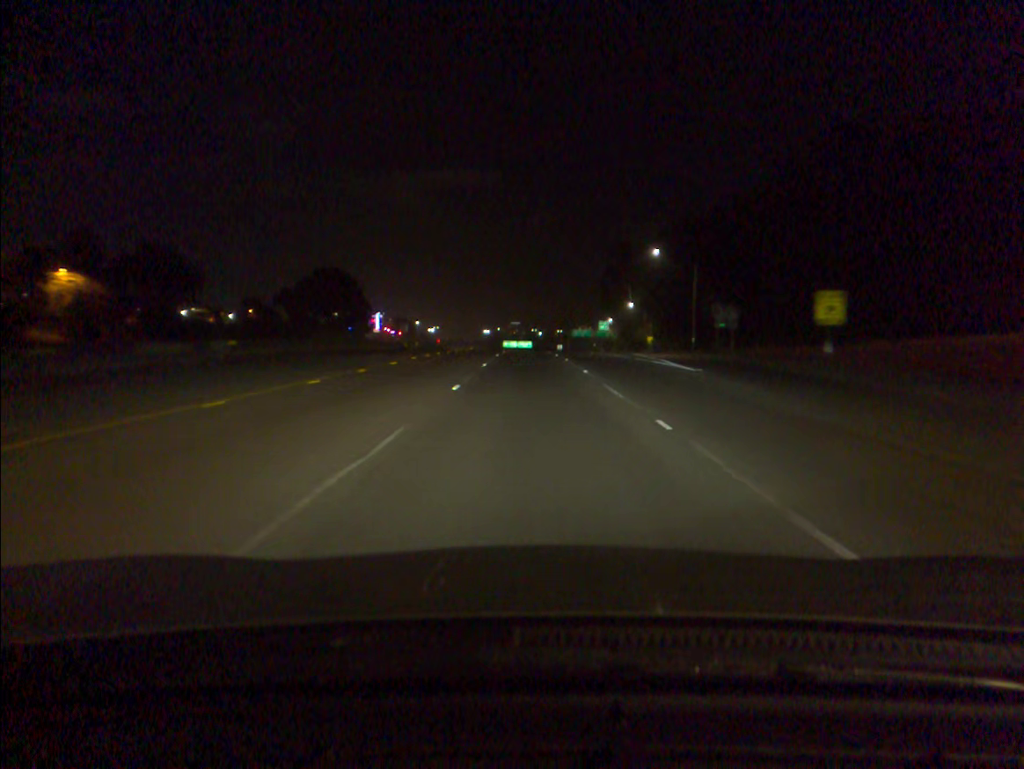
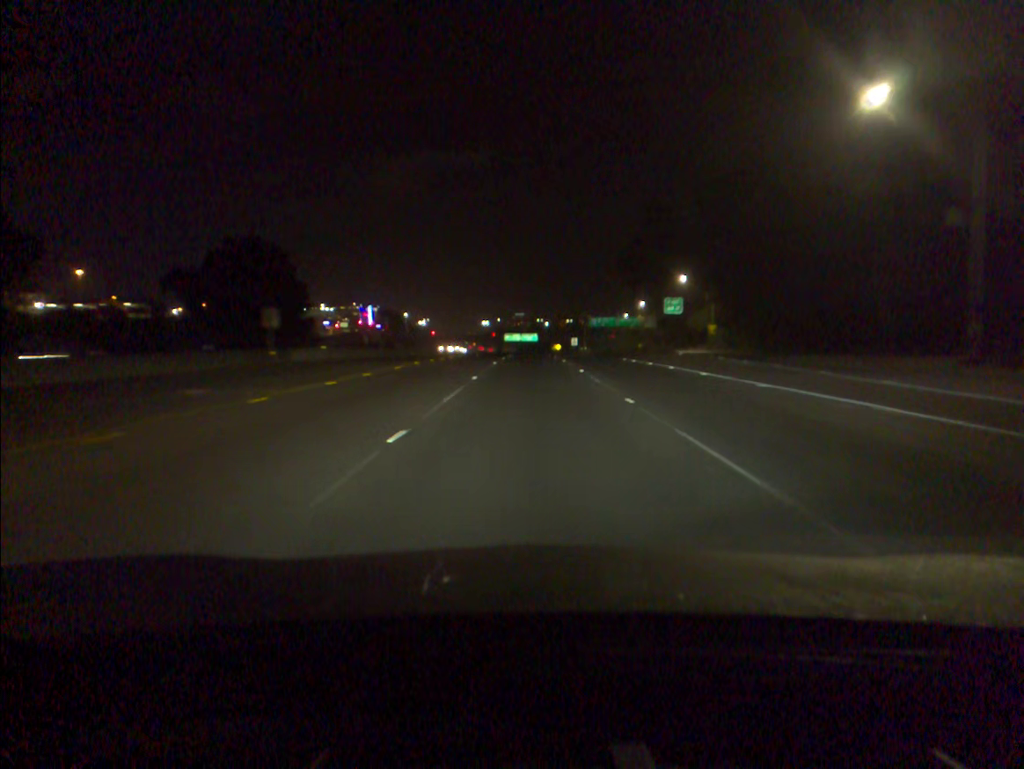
(-0.2, +52.2) m; 0°
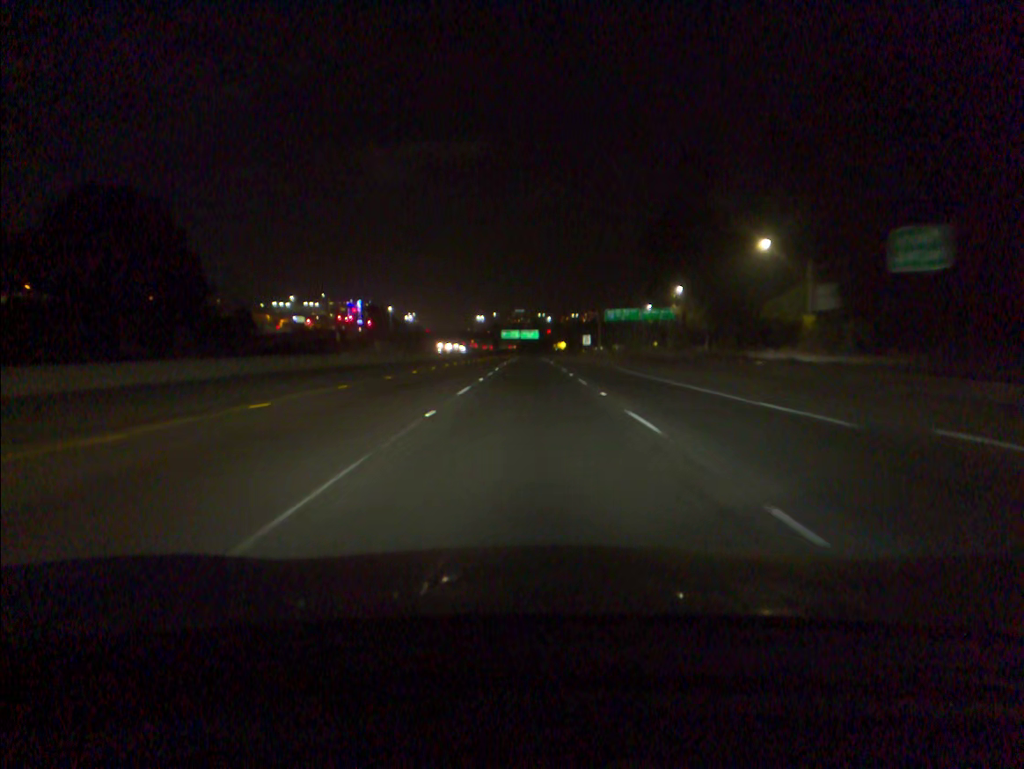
(0.0, +39.7) m; 0°
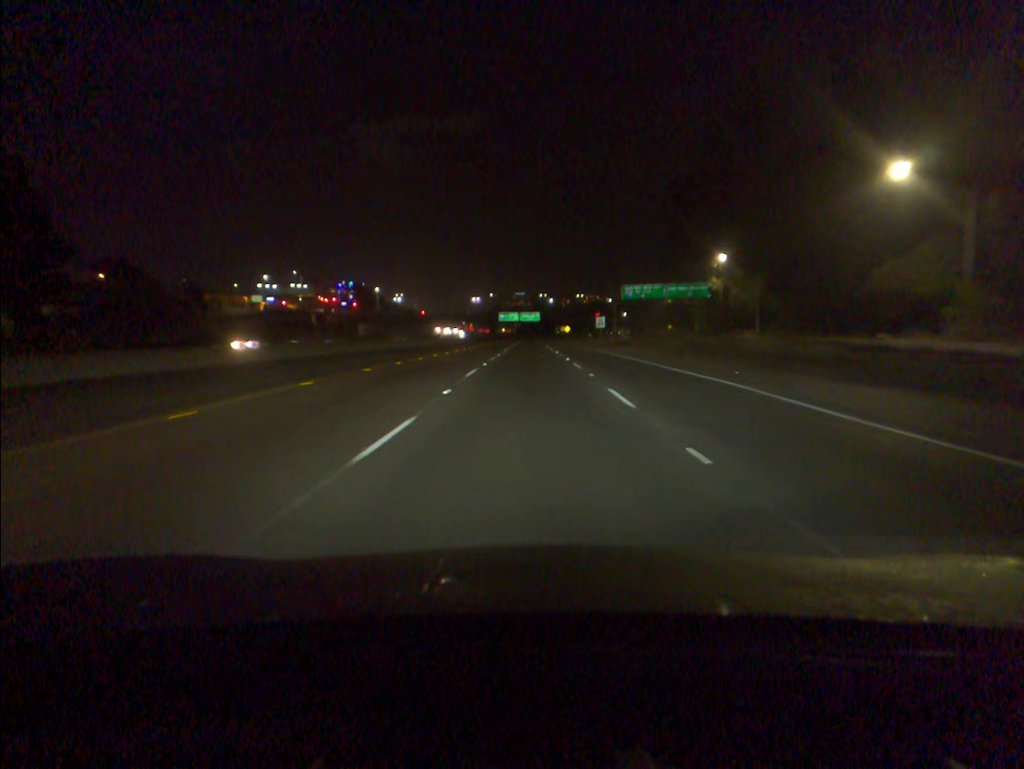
(0.0, +26.5) m; 0°
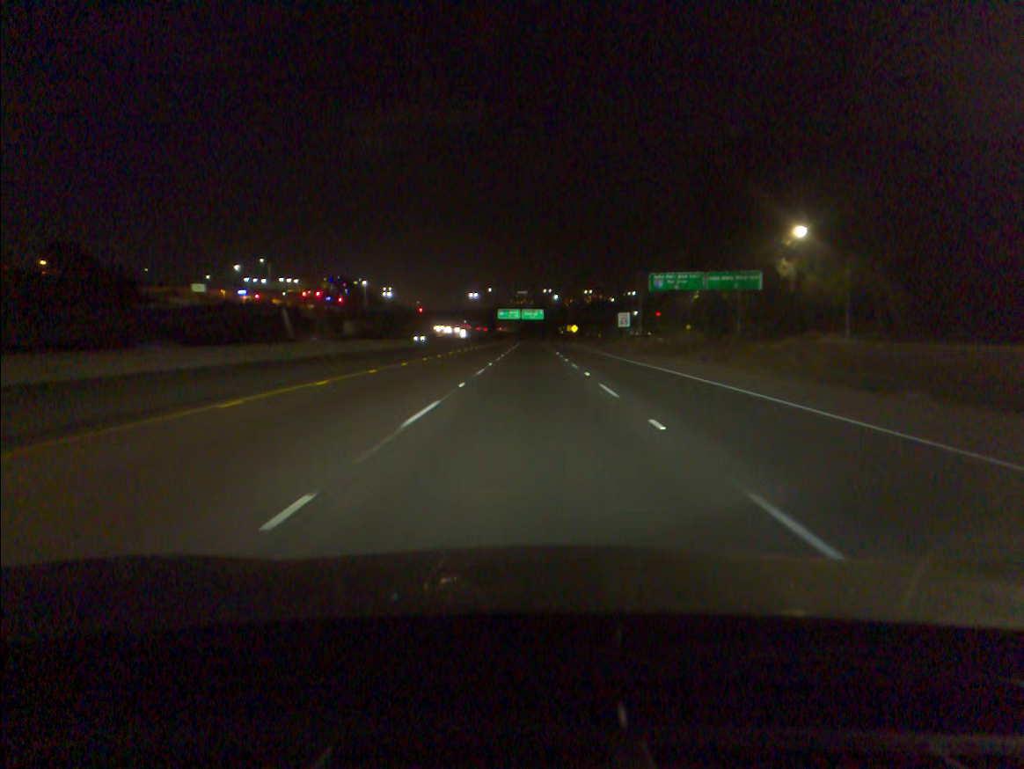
(-0.1, +26.4) m; 0°
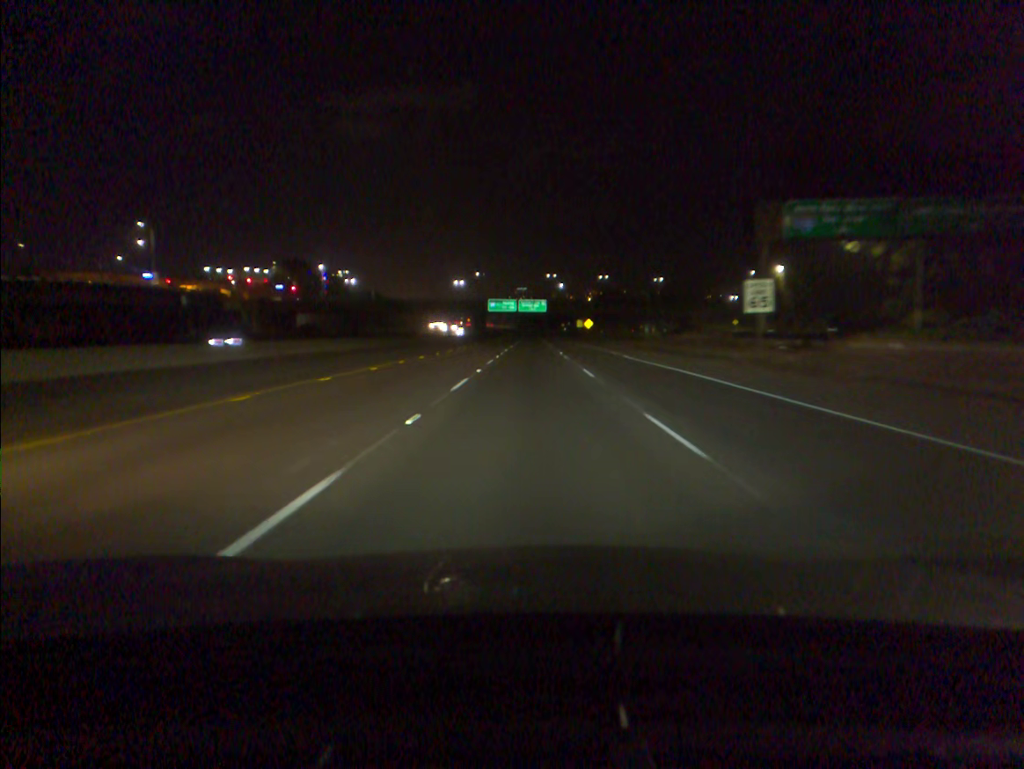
(0.0, +52.9) m; 0°
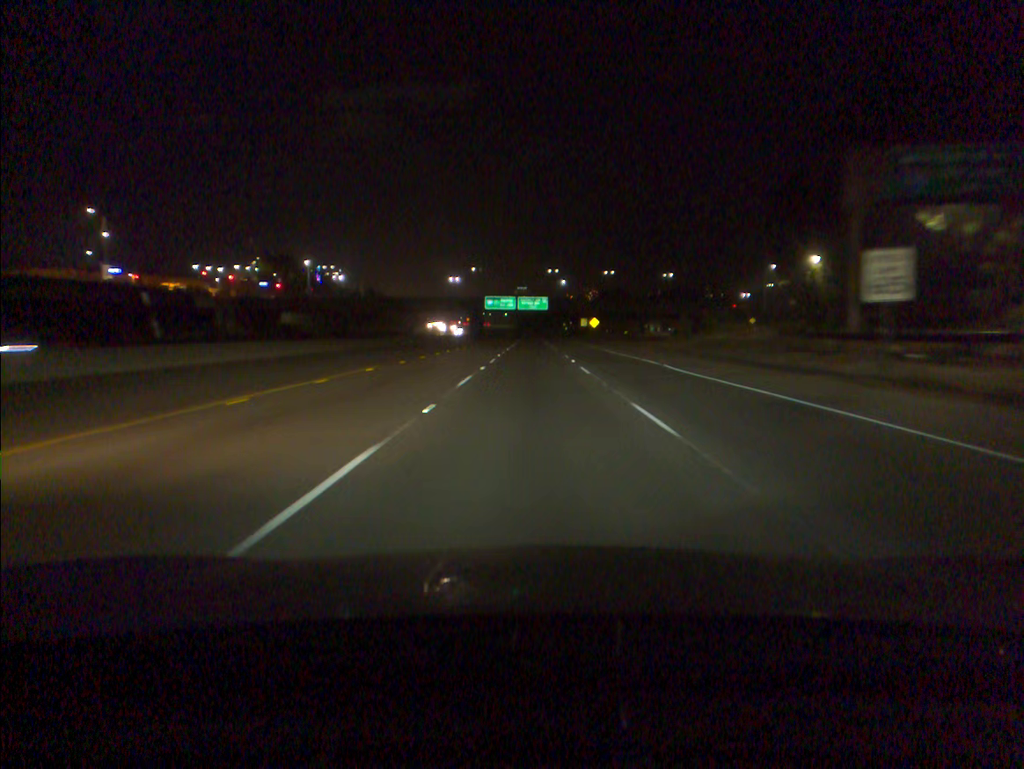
(0.0, +13.2) m; 0°
